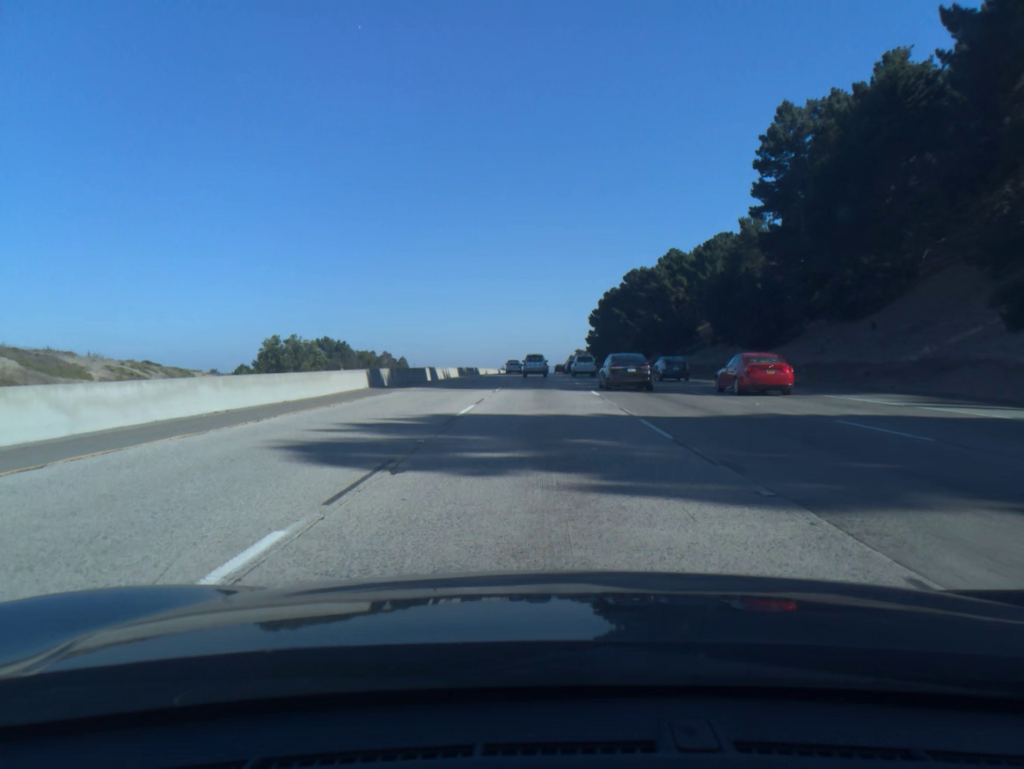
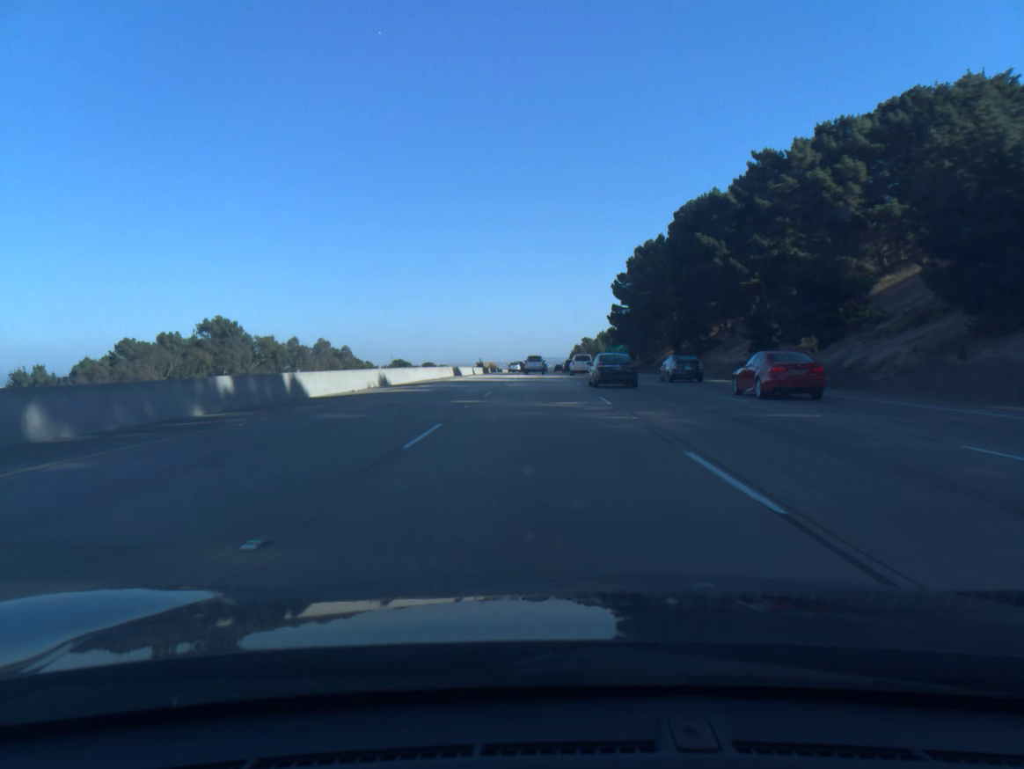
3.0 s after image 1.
(+0.1, +78.8) m; 0°
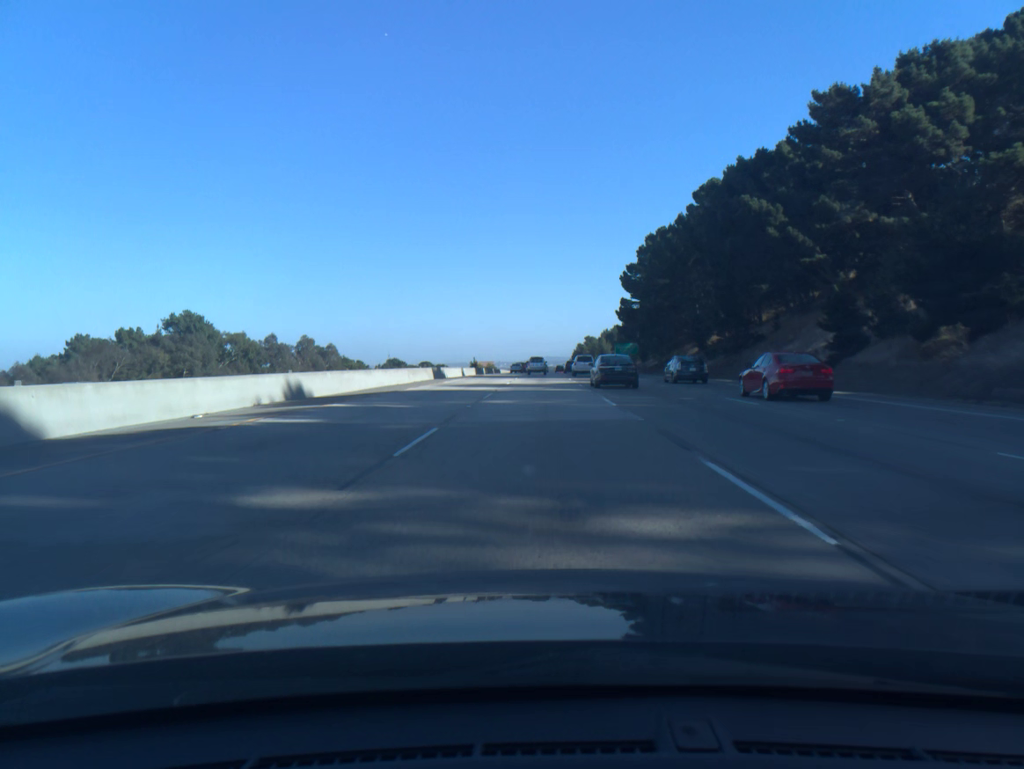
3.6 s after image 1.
(0.0, +15.6) m; 0°
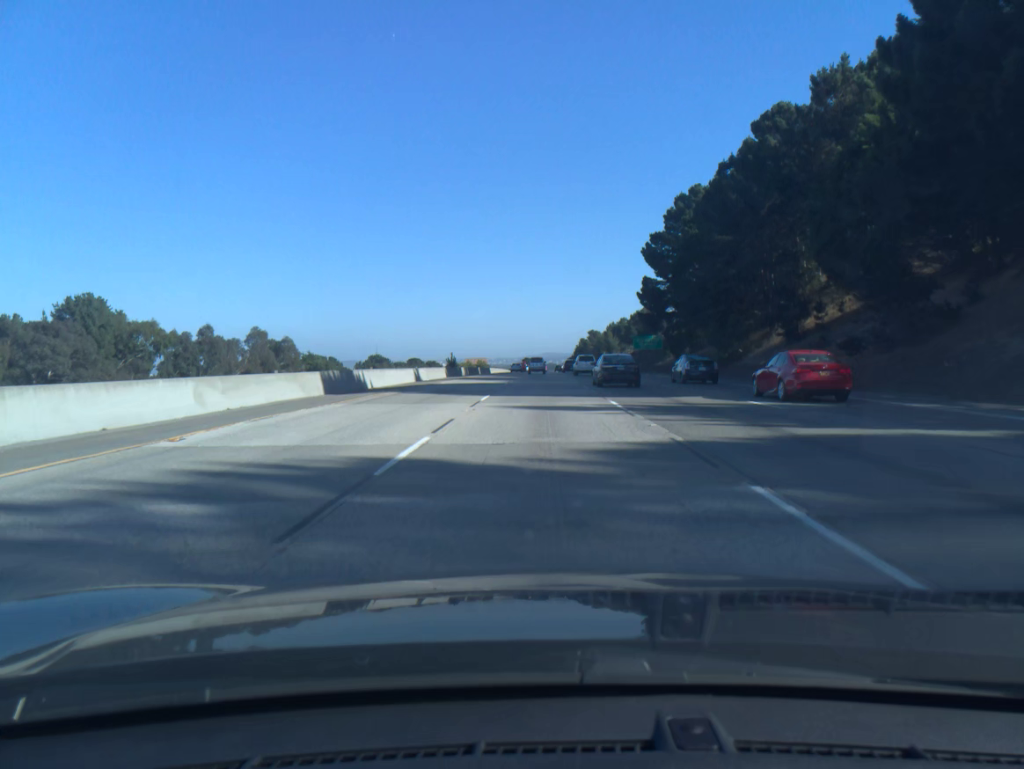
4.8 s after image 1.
(0.0, +31.1) m; 0°
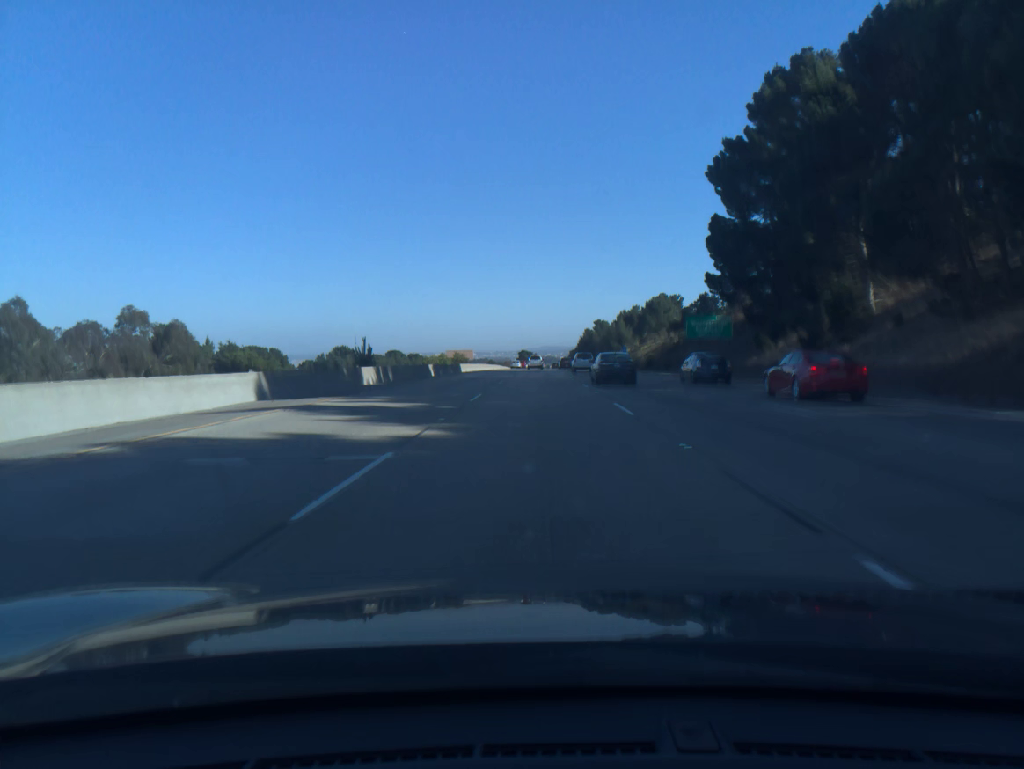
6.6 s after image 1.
(+0.1, +46.3) m; 0°
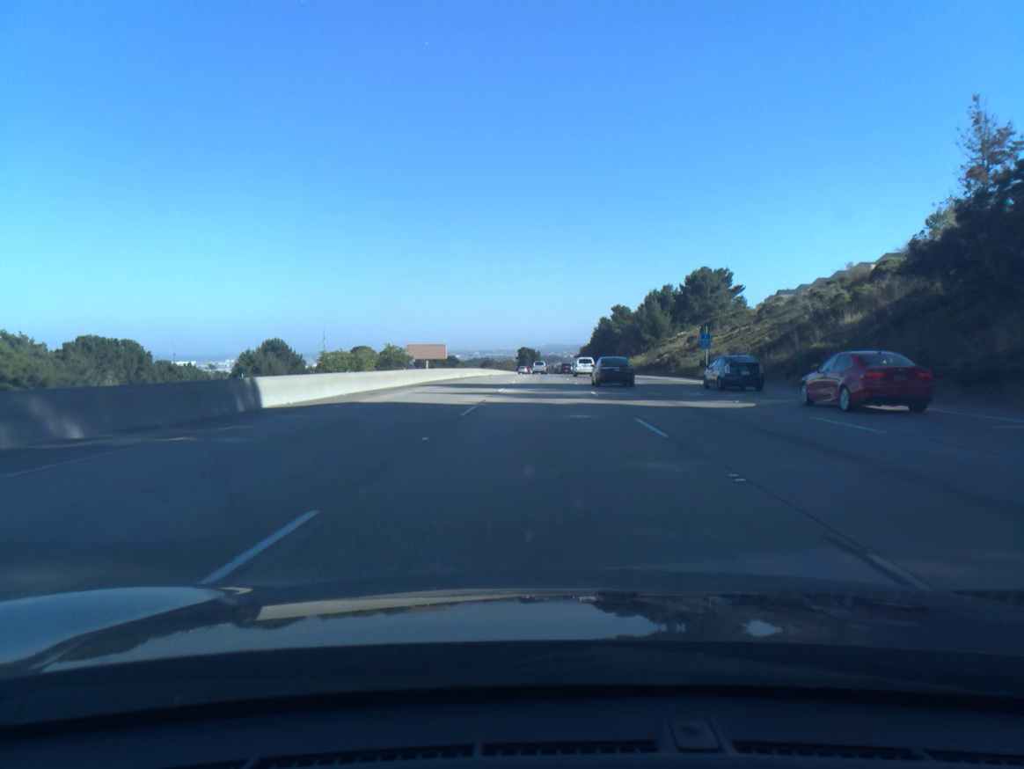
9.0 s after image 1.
(-0.1, +61.7) m; 0°
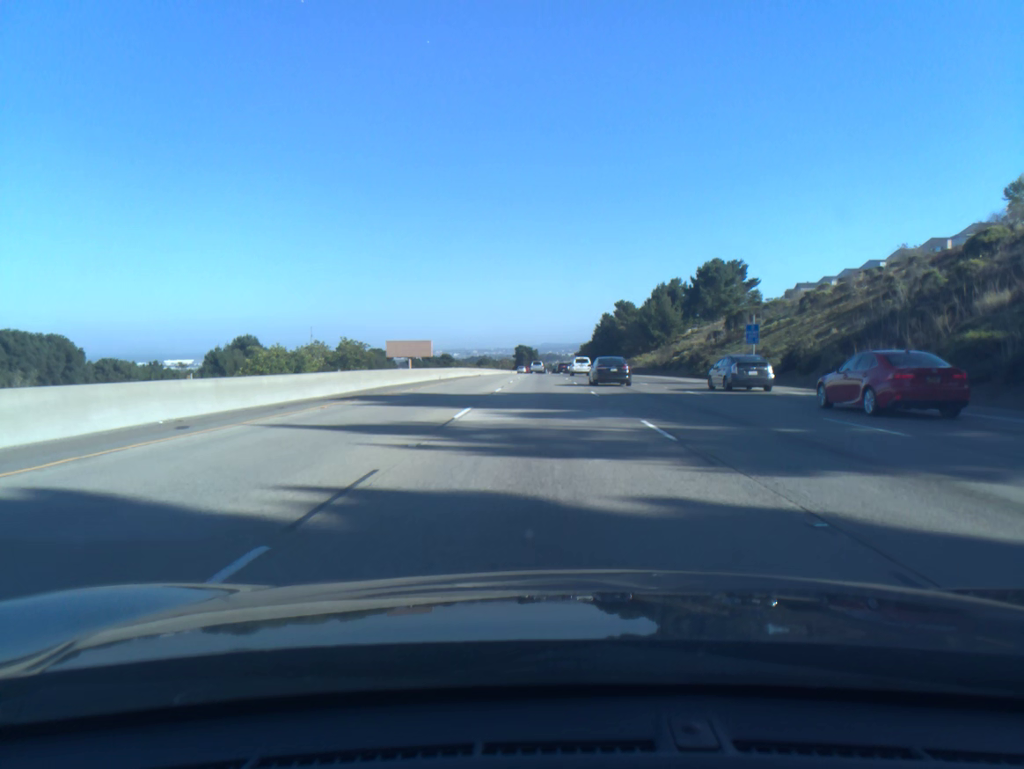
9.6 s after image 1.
(0.0, +15.8) m; 0°
